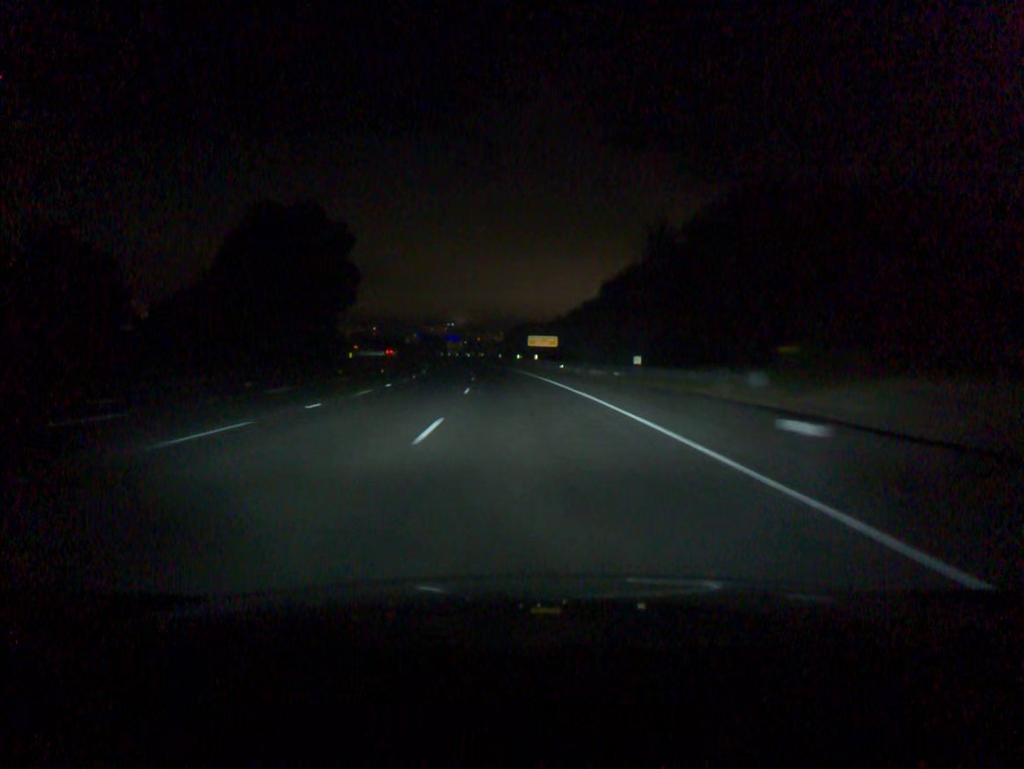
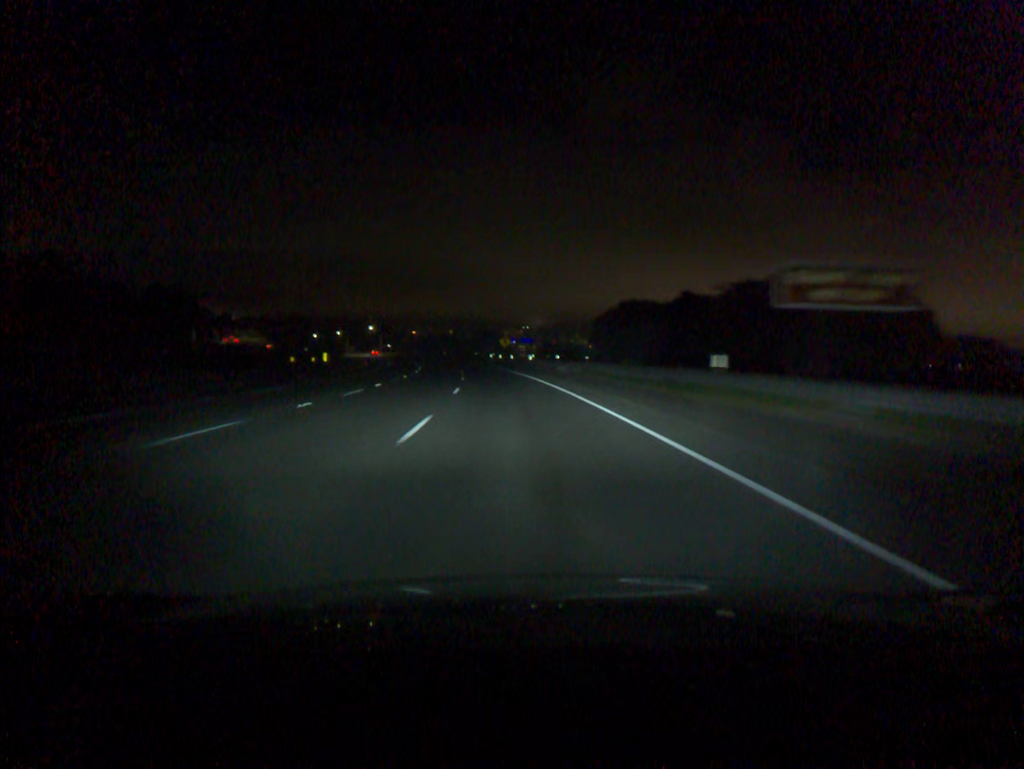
(-3.3, +73.3) m; -5°
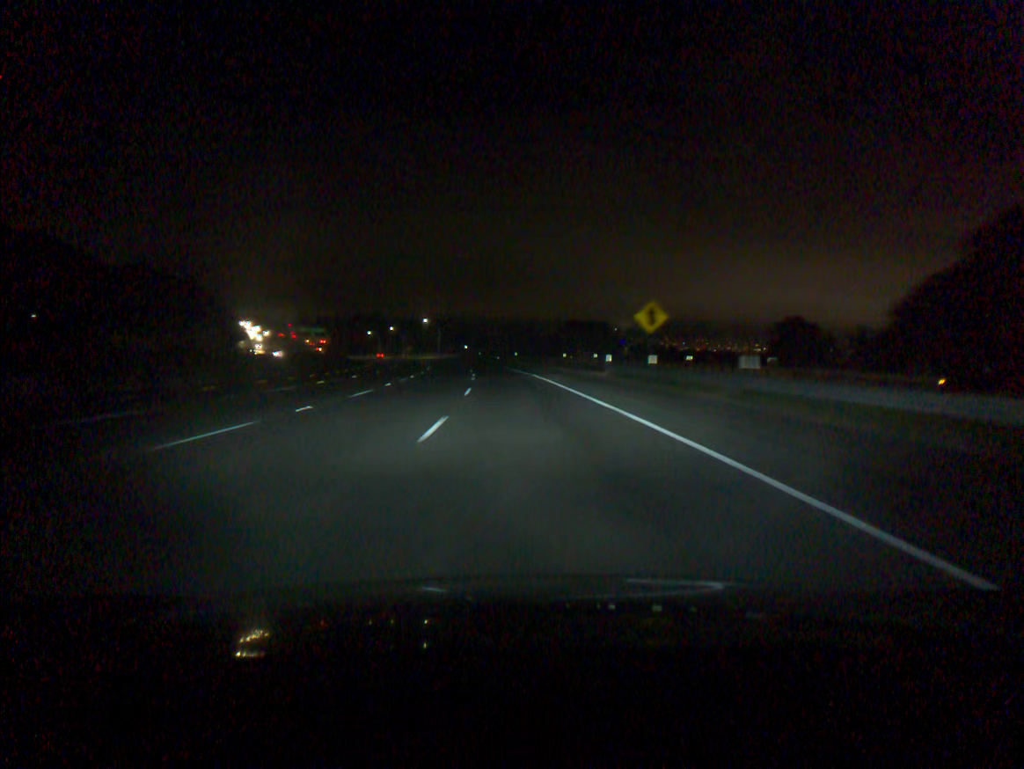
(-4.3, +73.3) m; -6°
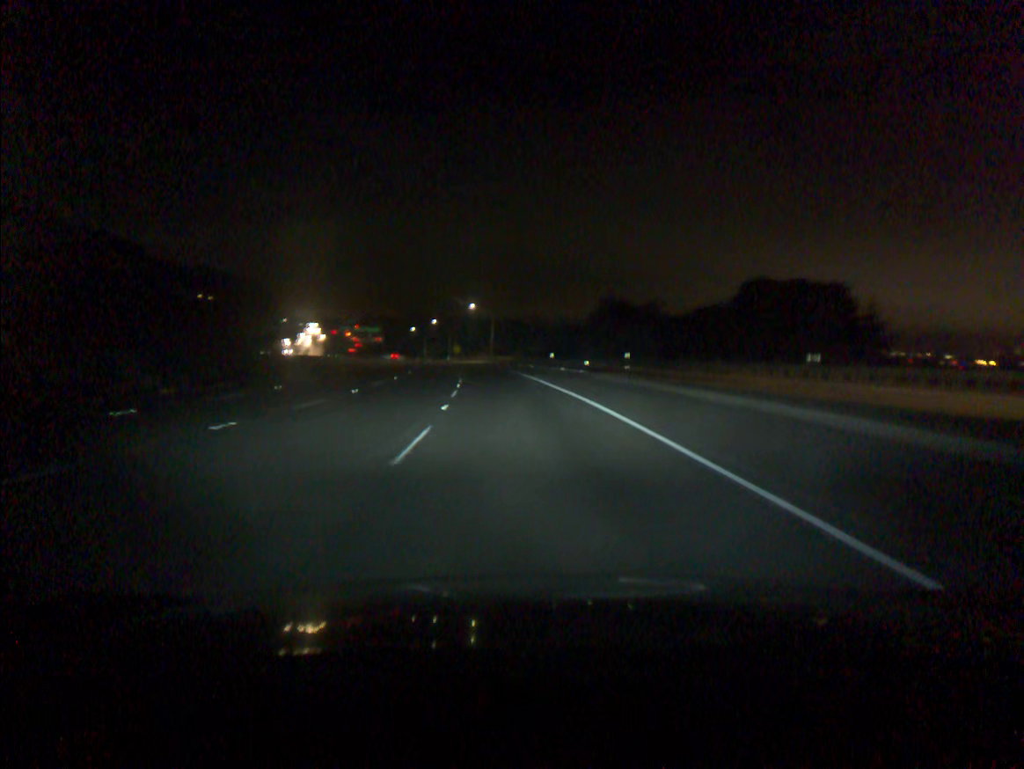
(-3.3, +73.3) m; -5°
